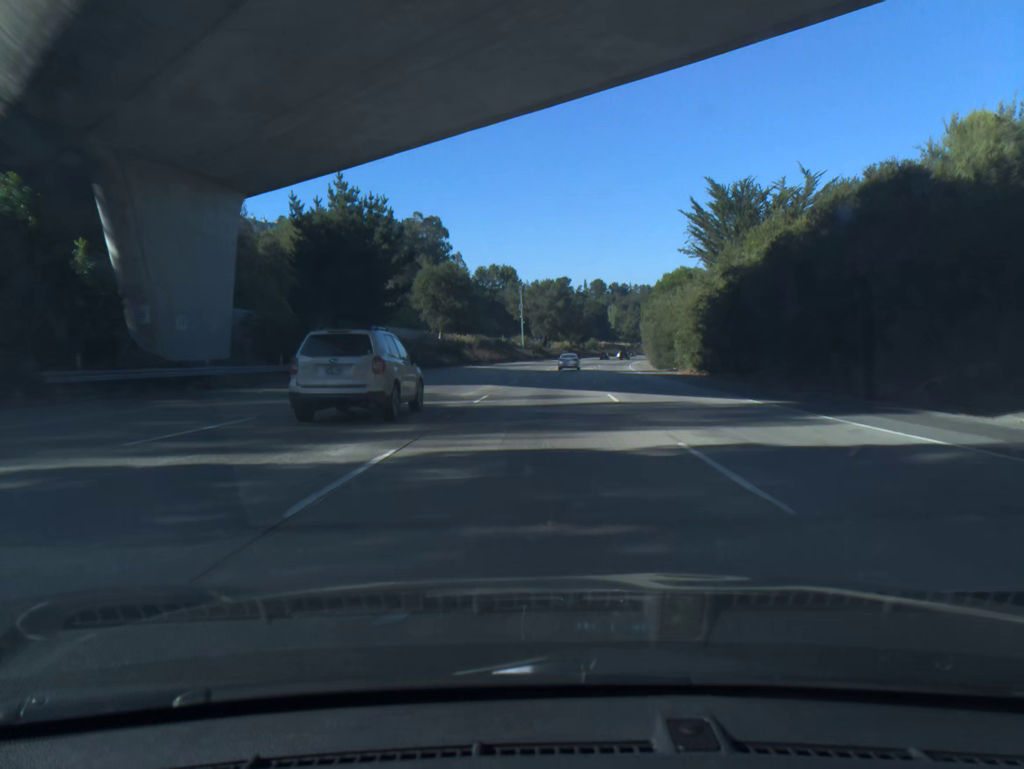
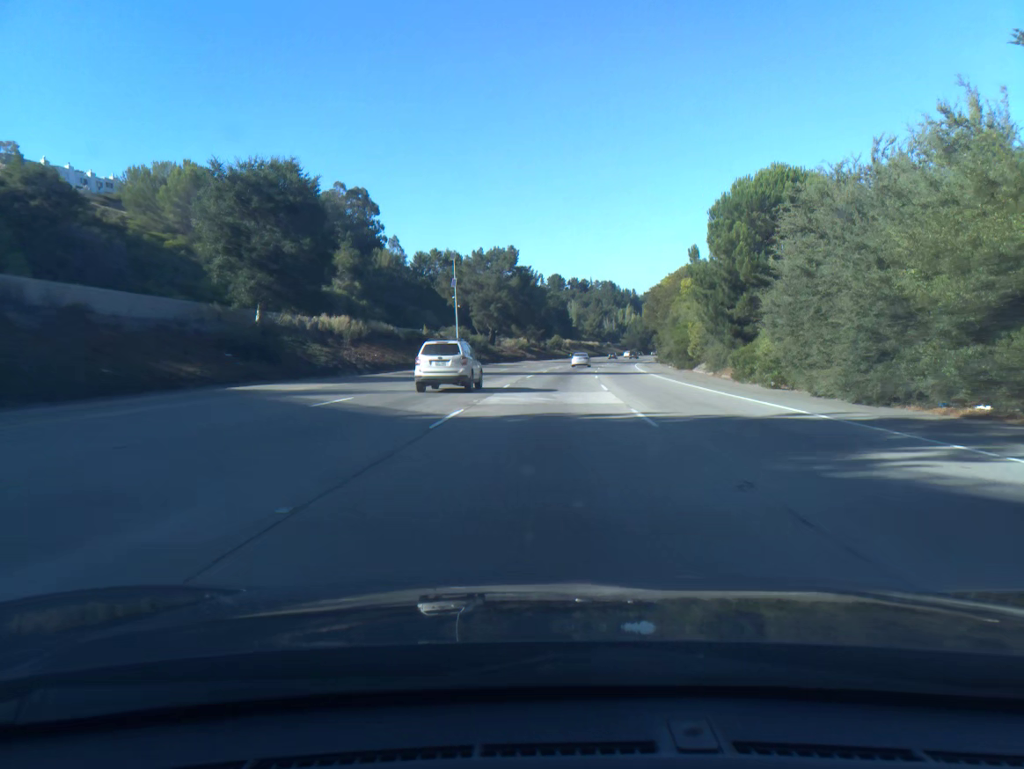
(+1.5, +51.2) m; +3°
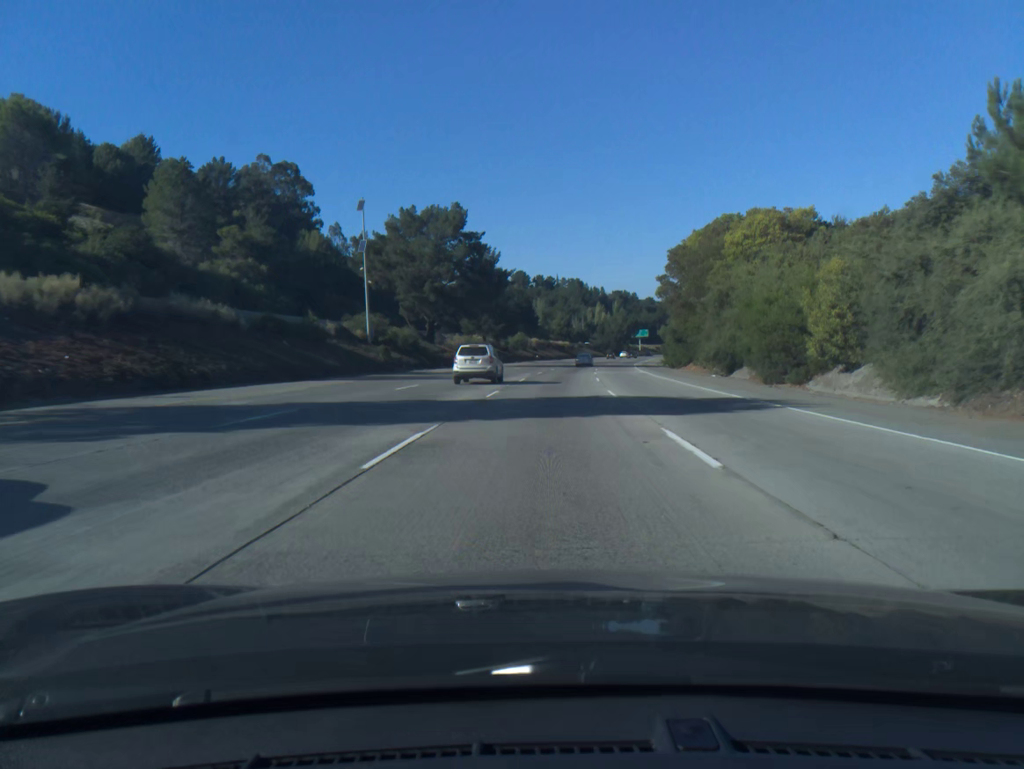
(+0.7, +34.1) m; +3°
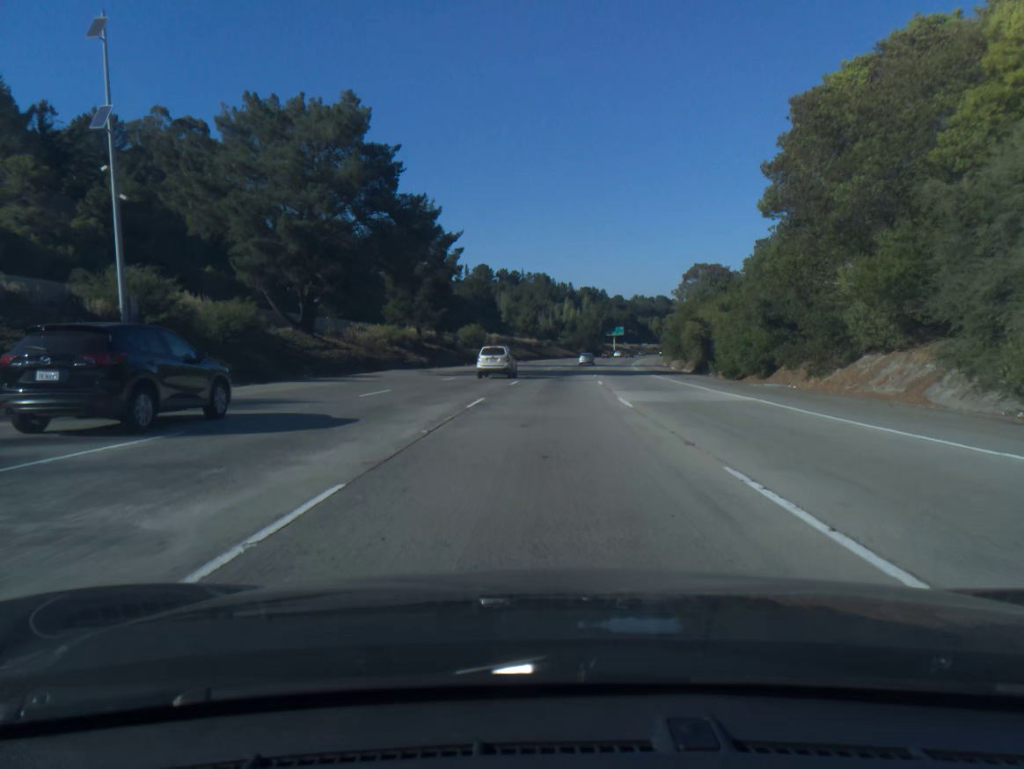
(+0.7, +34.1) m; +2°
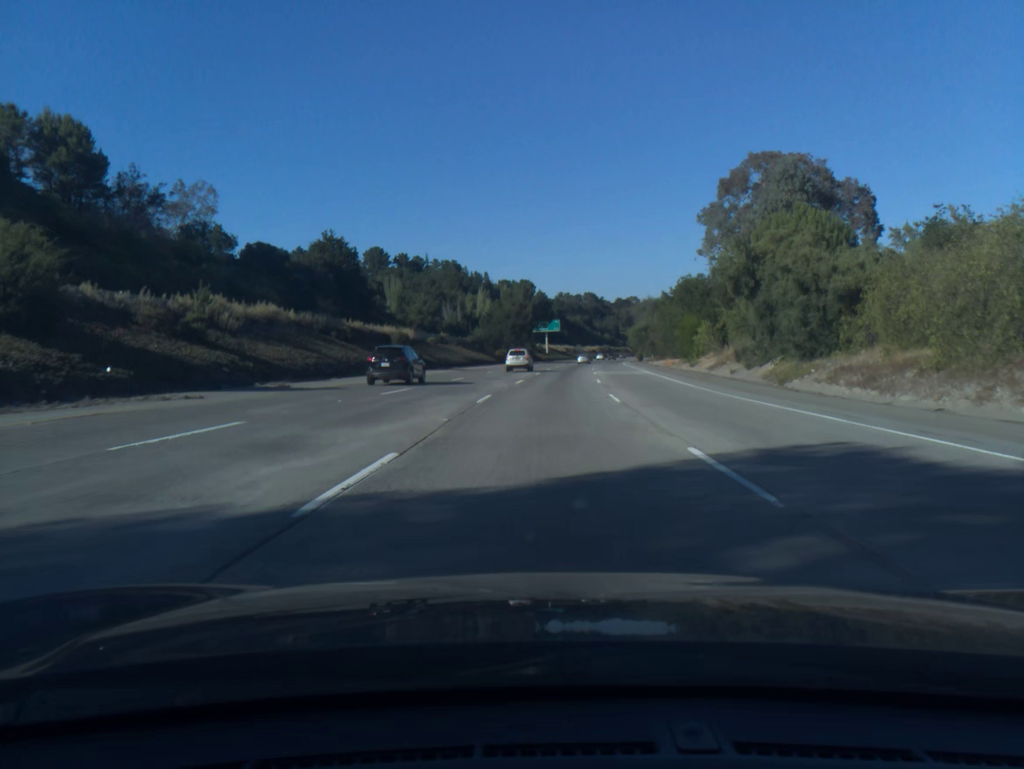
(+4.6, +84.9) m; +6°
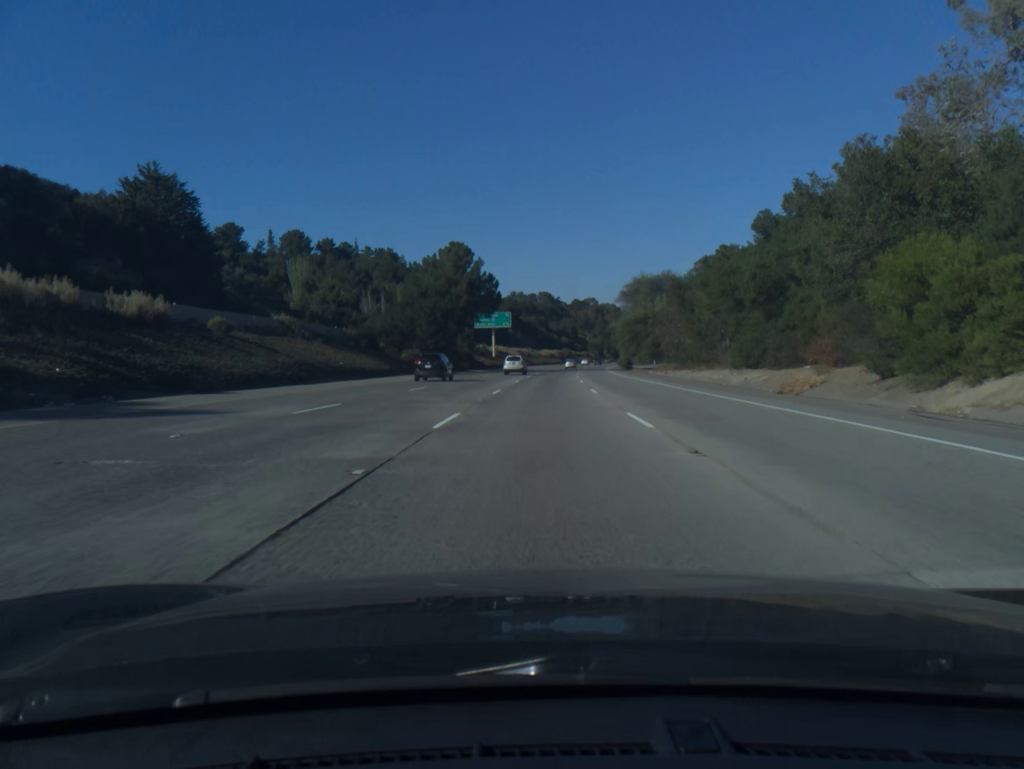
(+1.5, +50.9) m; +3°
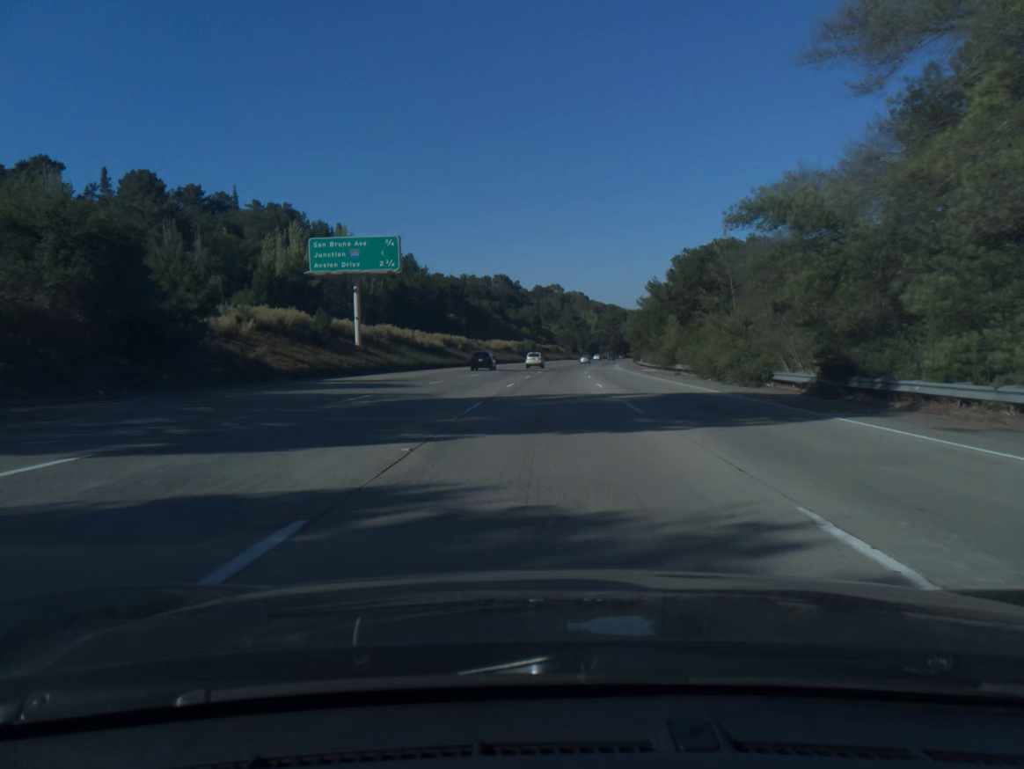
(+2.2, +85.0) m; +3°
